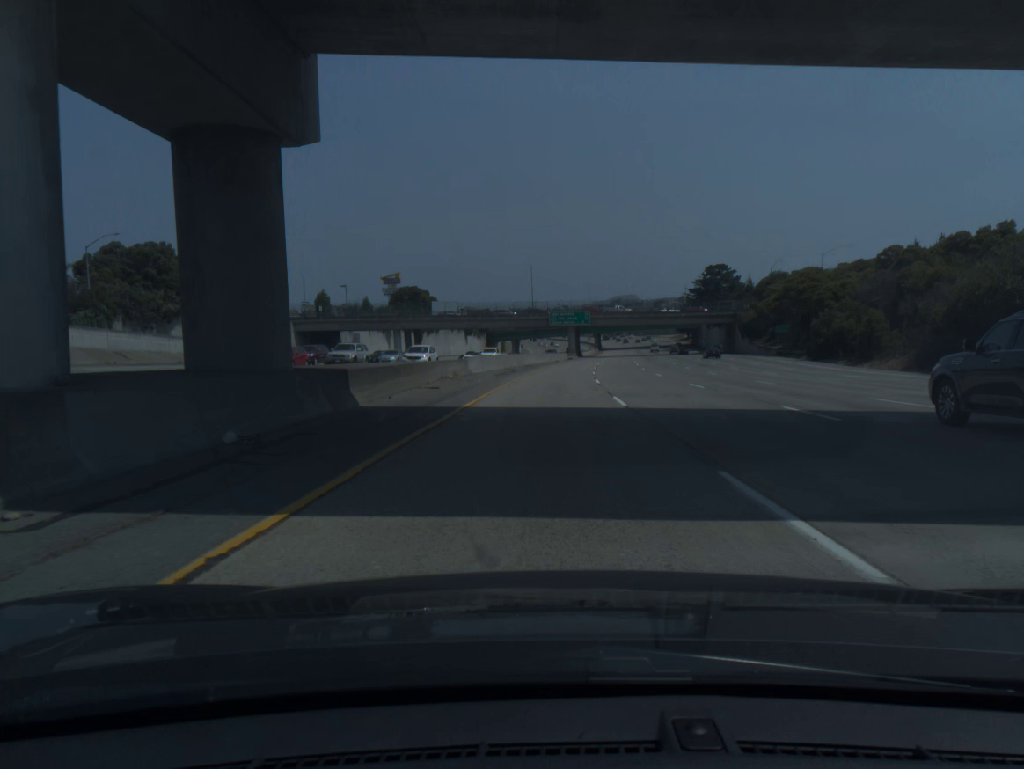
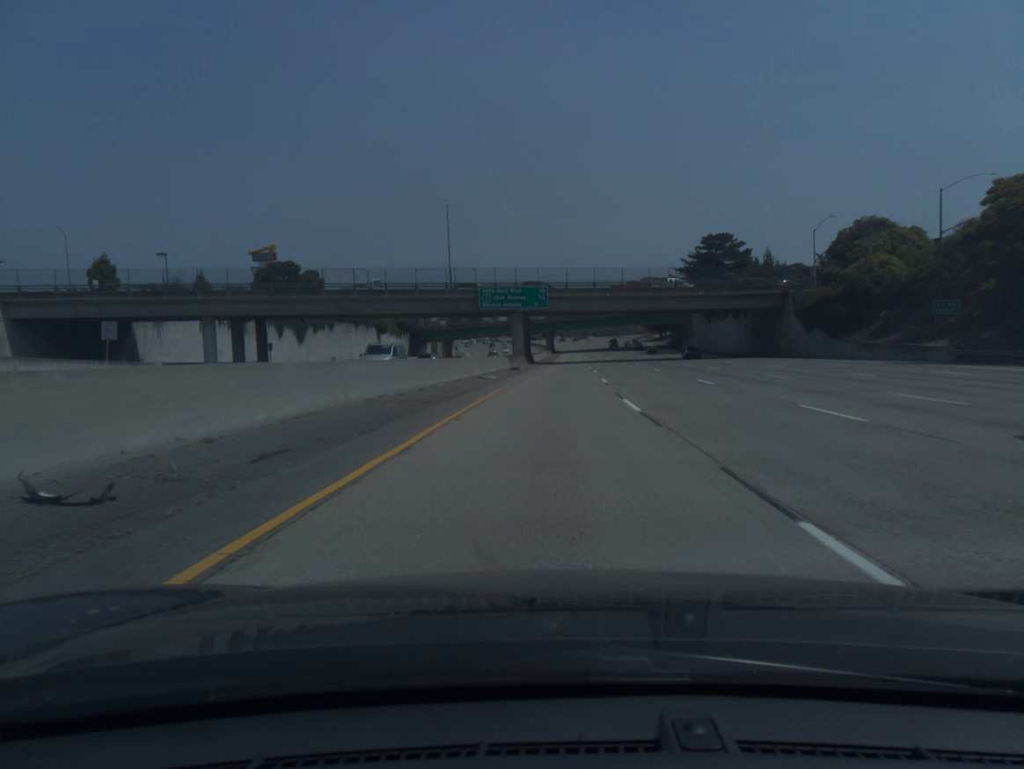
(+2.1, +59.0) m; +4°
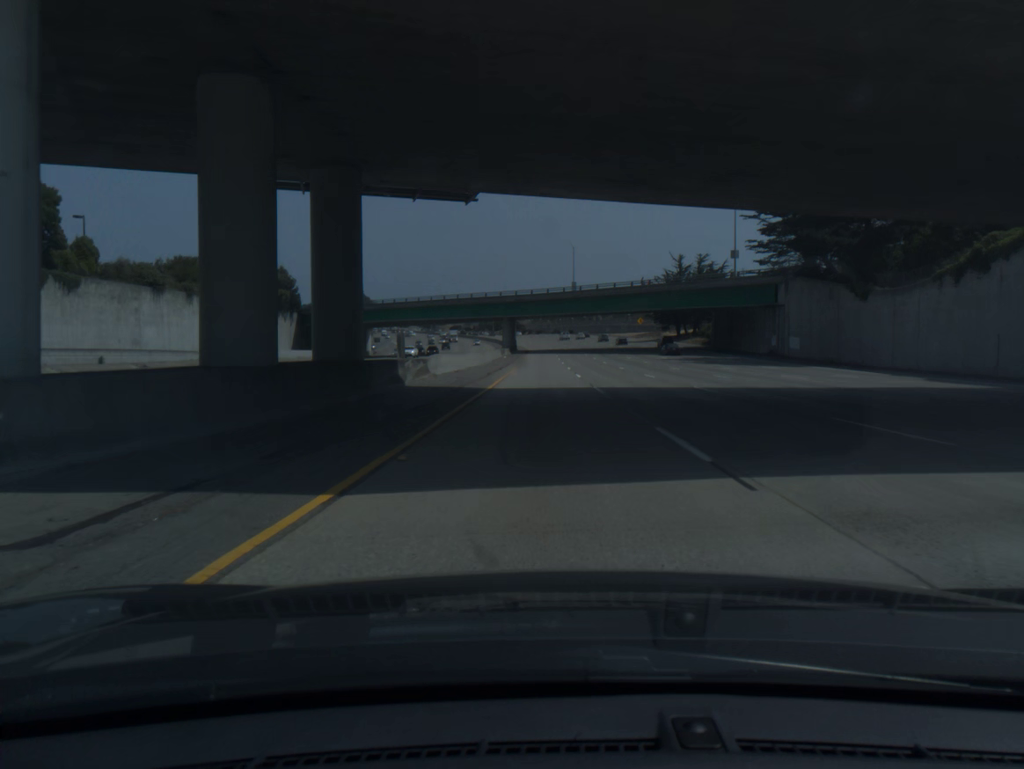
(+2.5, +78.5) m; +2°
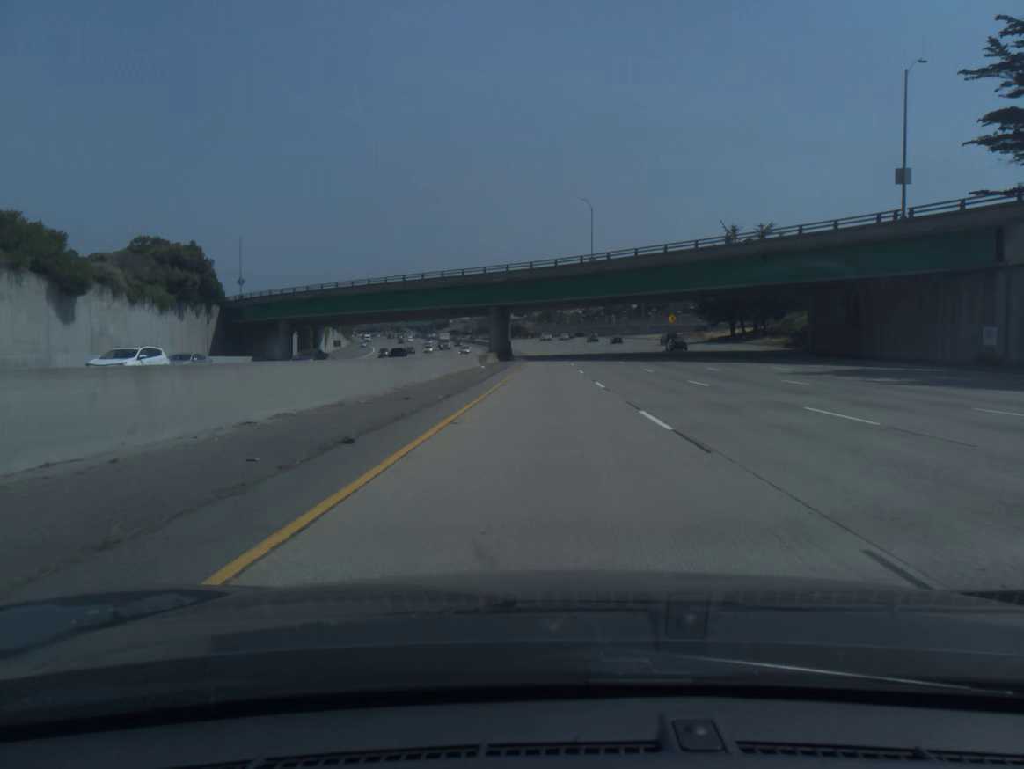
(-0.1, +39.4) m; 0°
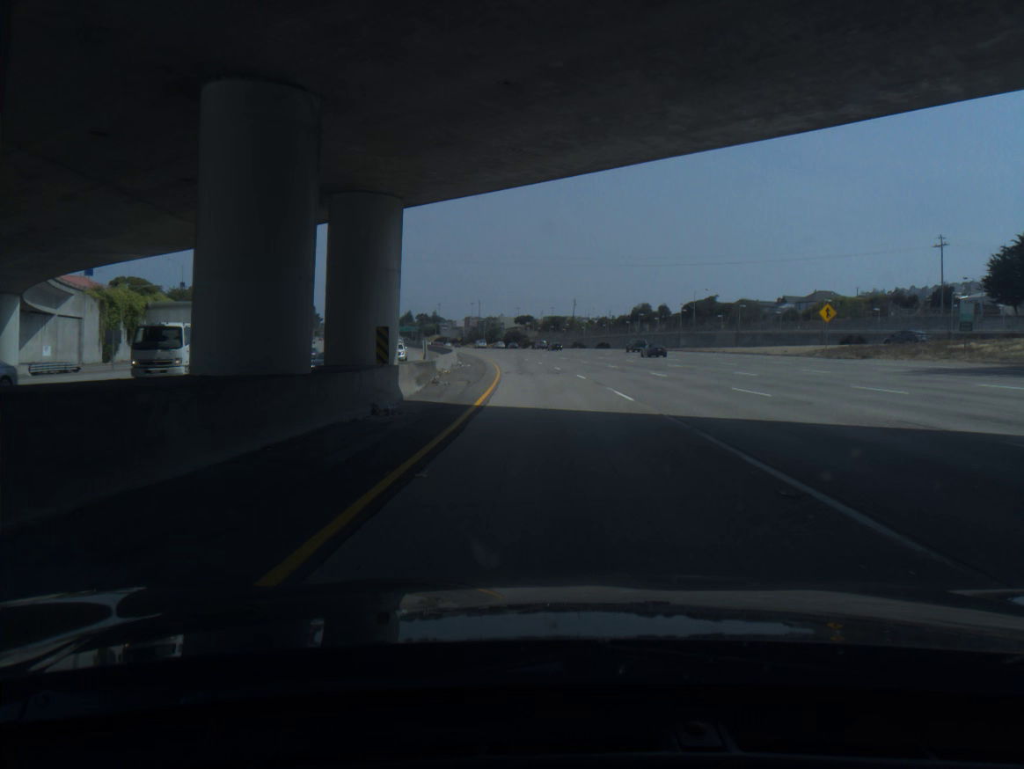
(0.0, +78.5) m; 0°
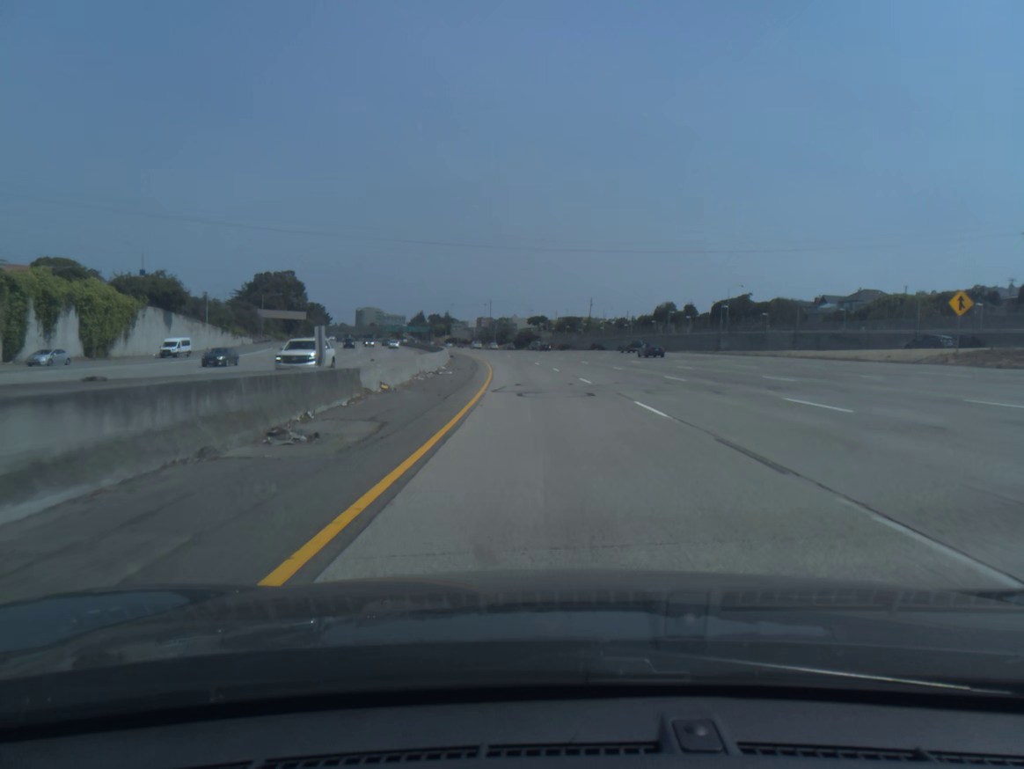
(-0.2, +19.6) m; -1°
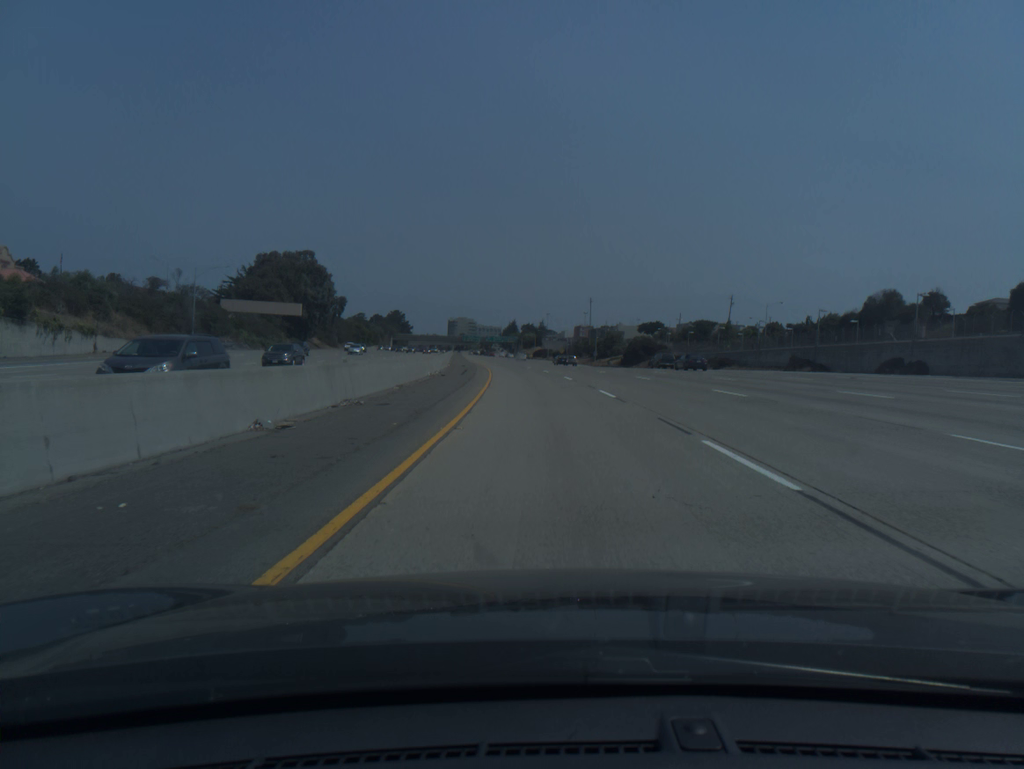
(-4.6, +77.7) m; -7°
